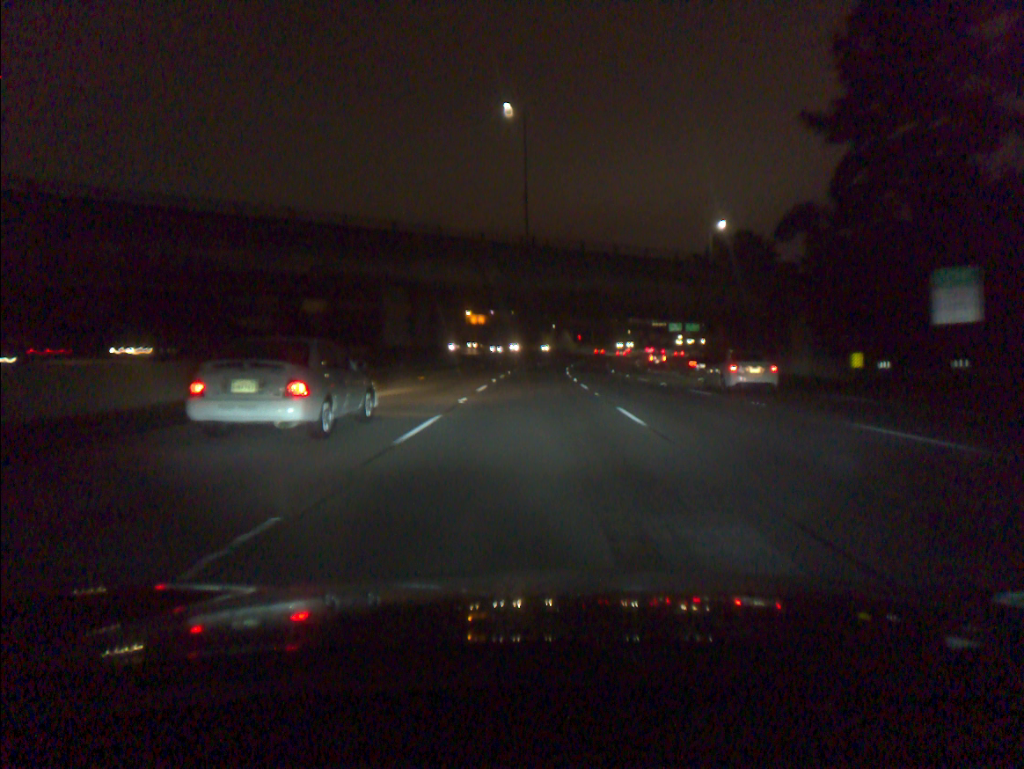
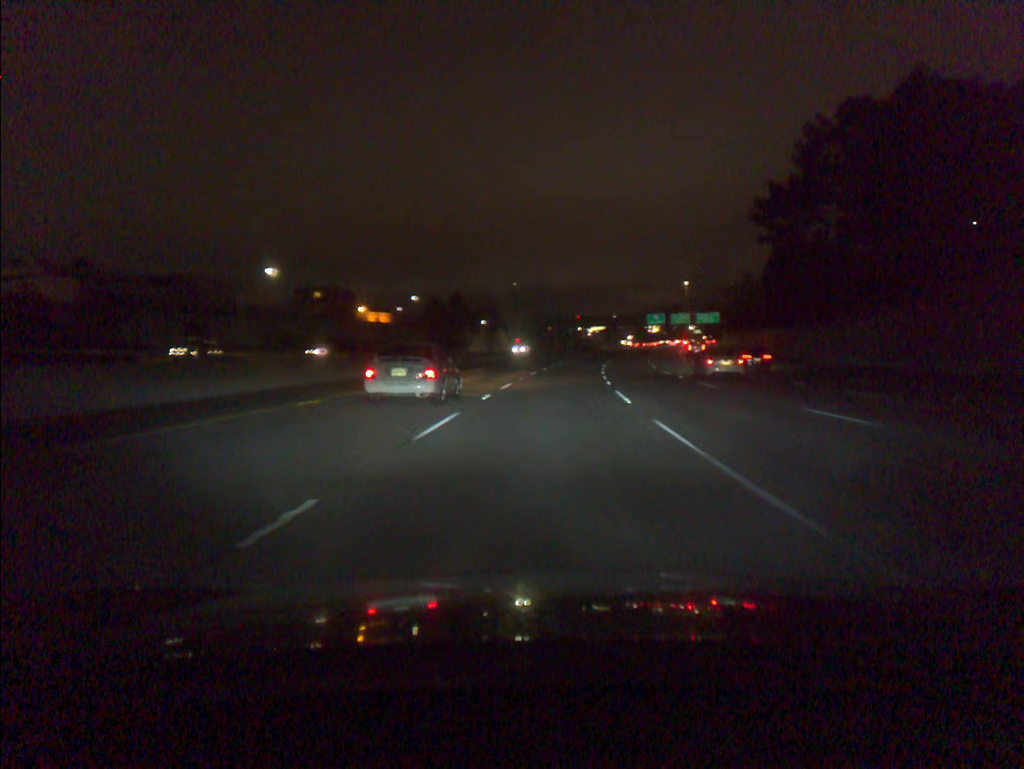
(+1.9, +91.1) m; +5°
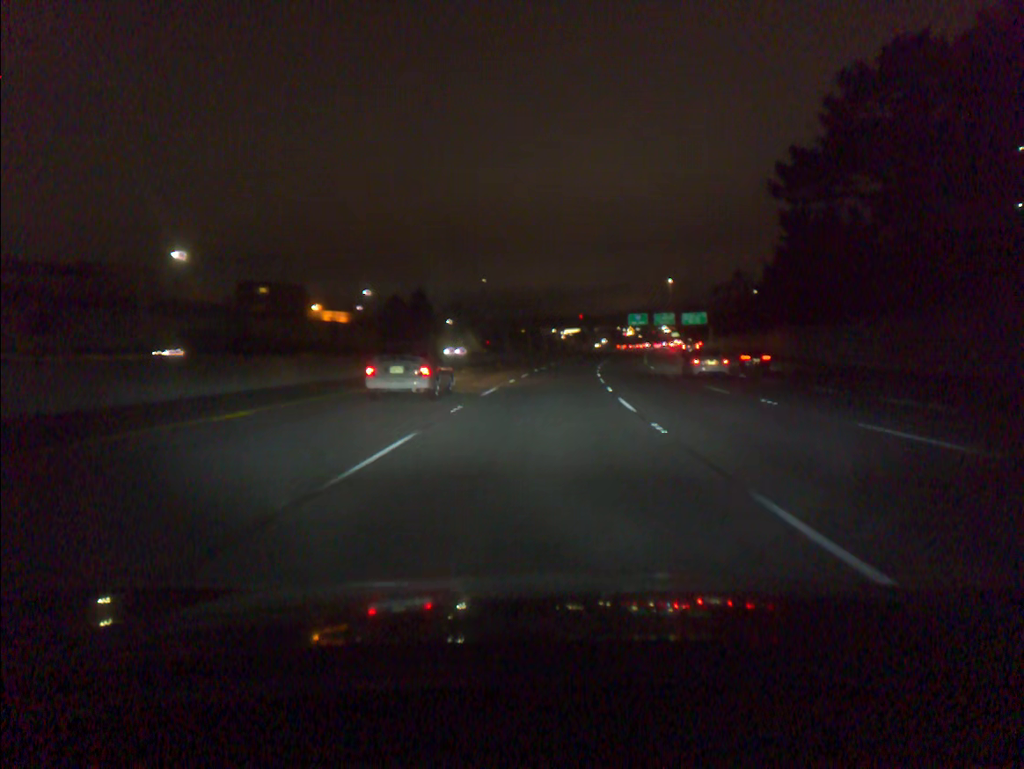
(+0.3, +18.2) m; +2°
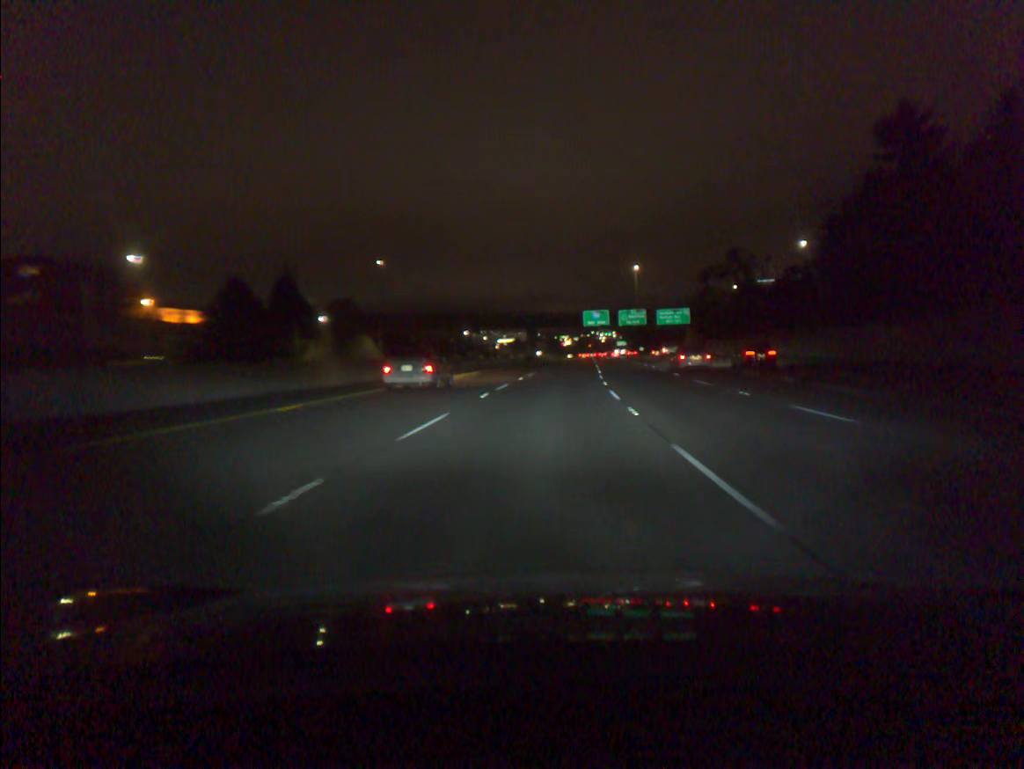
(+2.5, +54.6) m; +5°
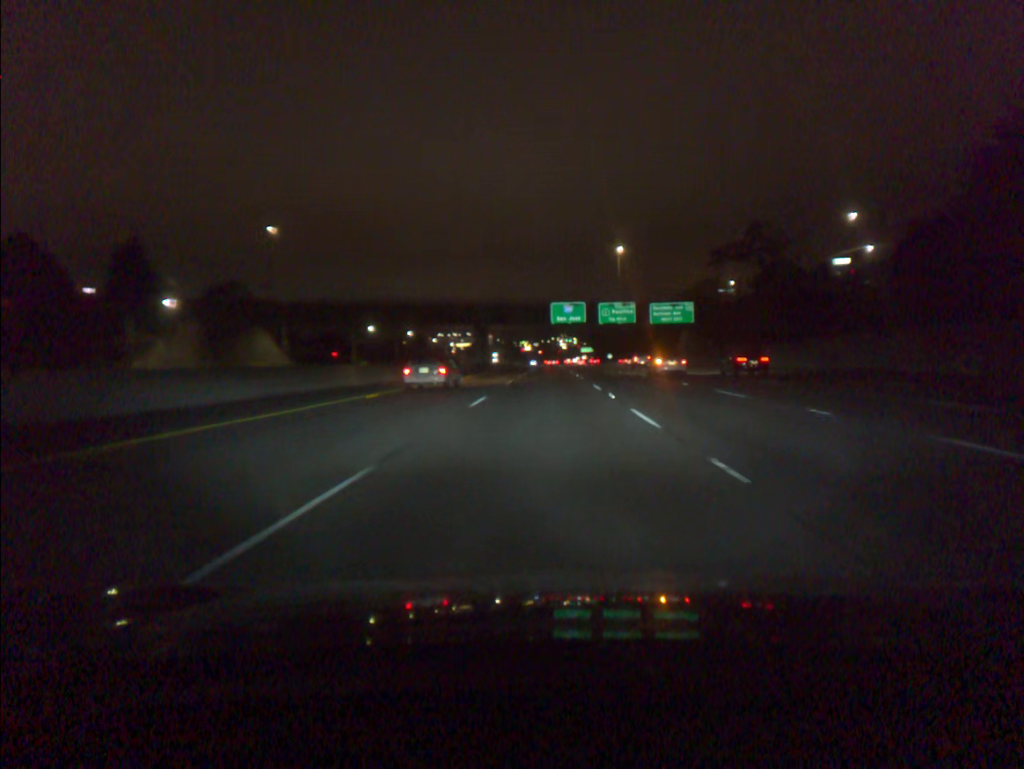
(+0.9, +36.4) m; +3°
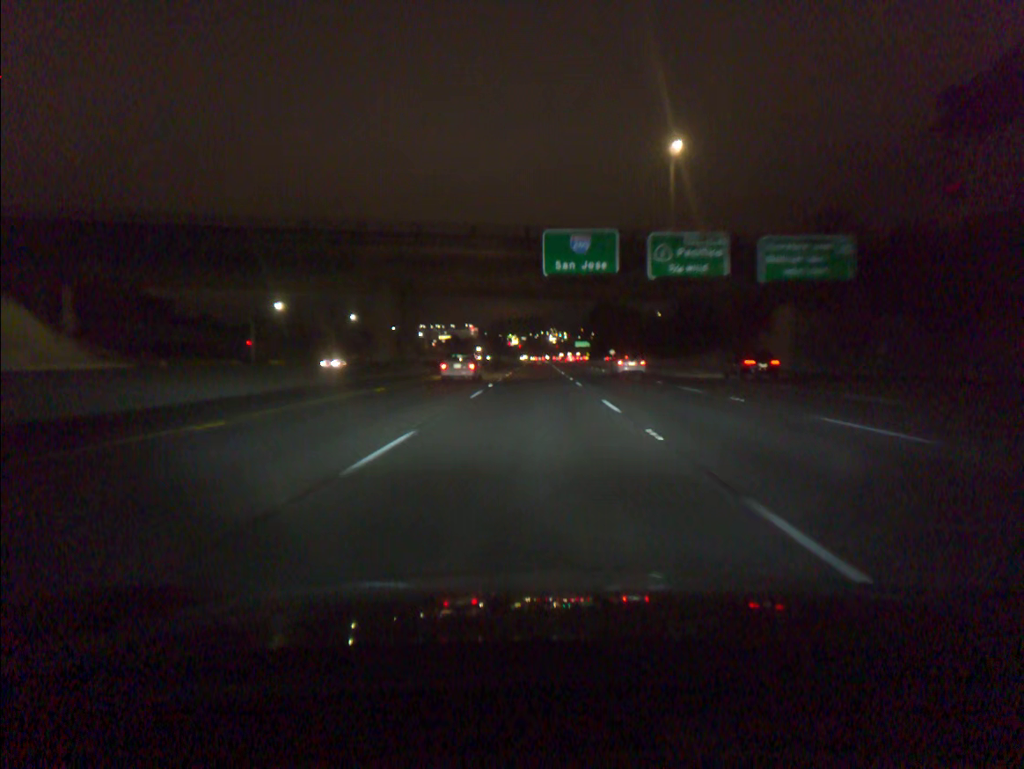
(+0.7, +54.6) m; +1°
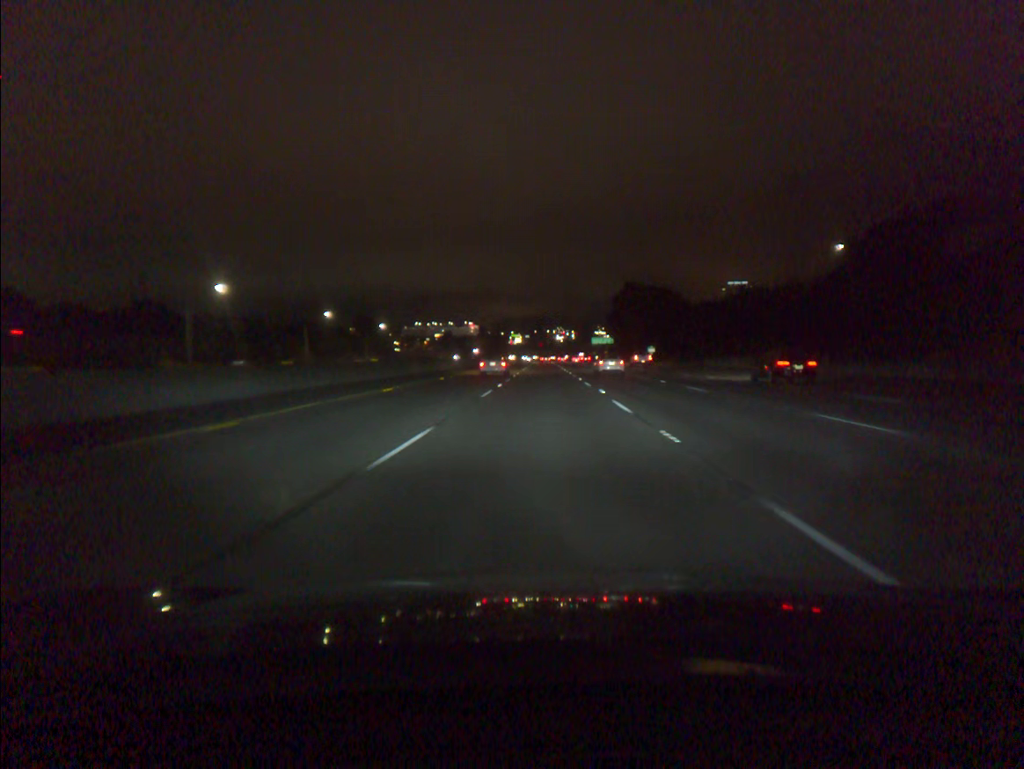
(-0.3, +73.1) m; 0°
